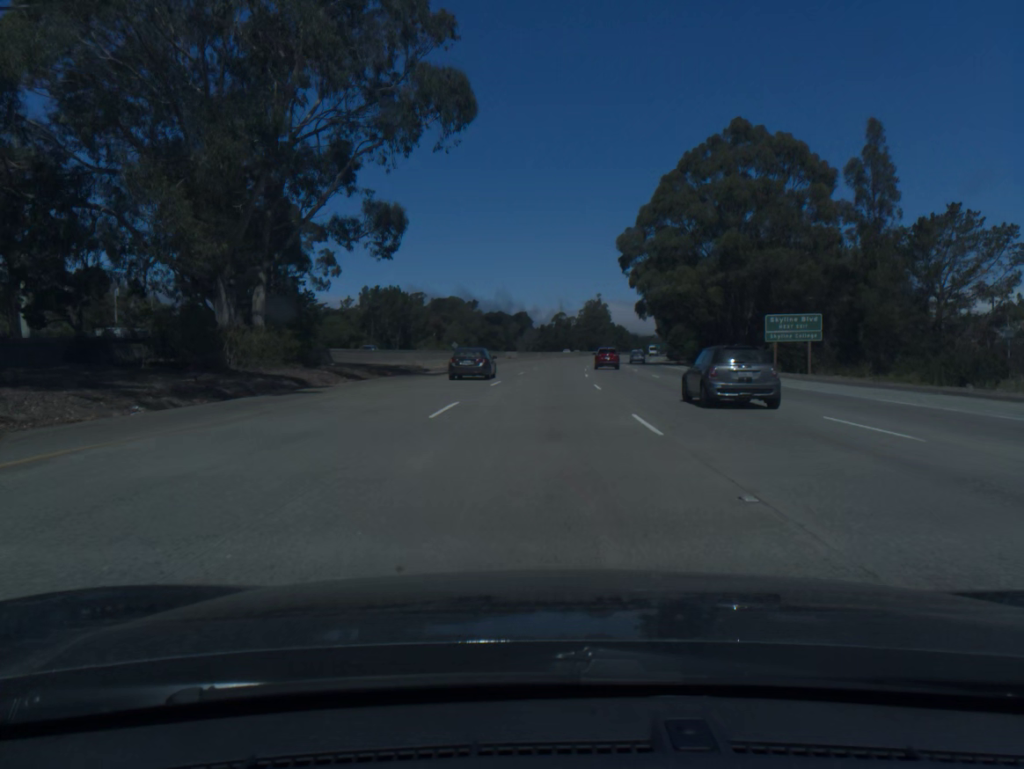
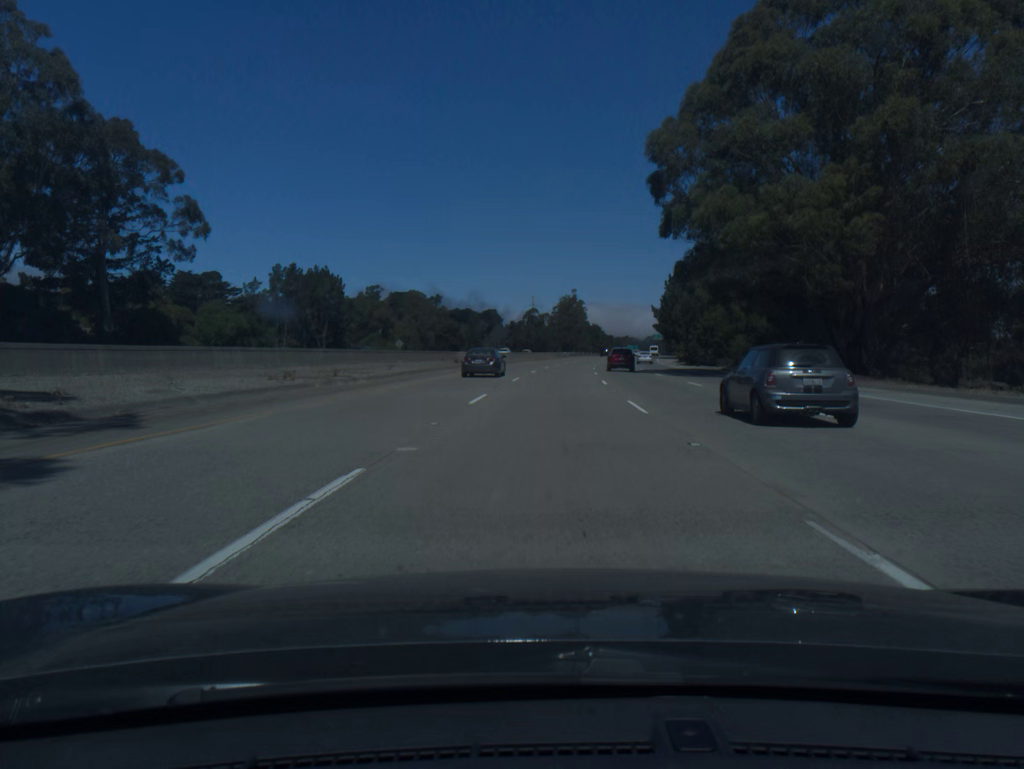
(+0.6, +40.0) m; +2°
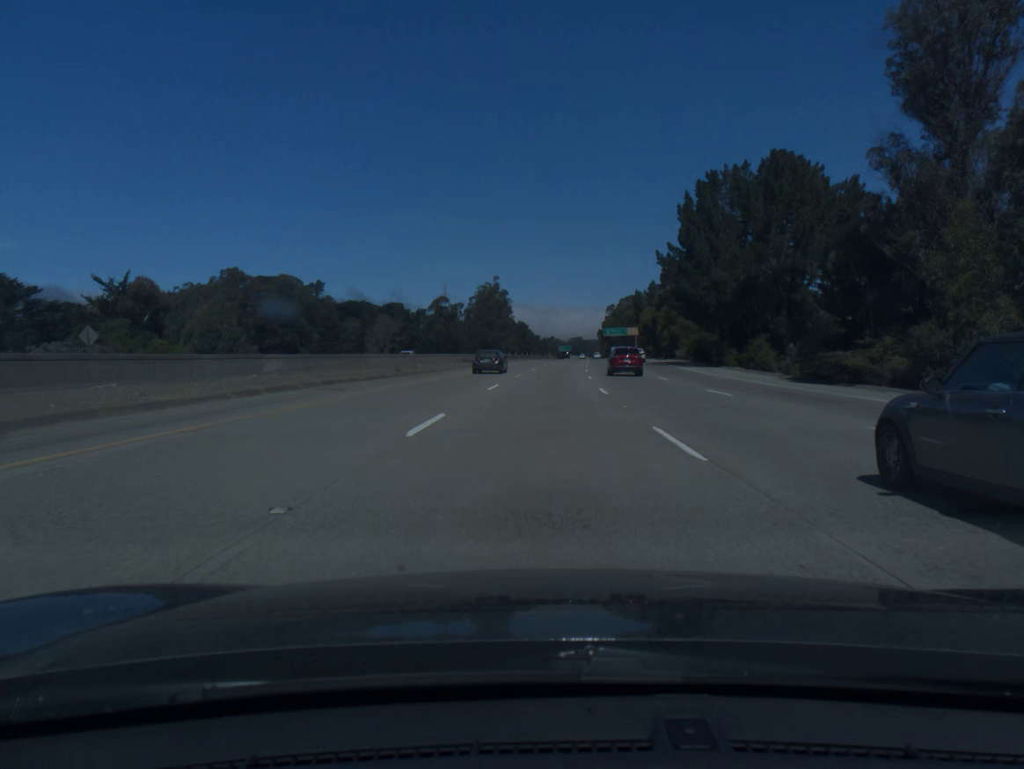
(+4.2, +79.8) m; +6°
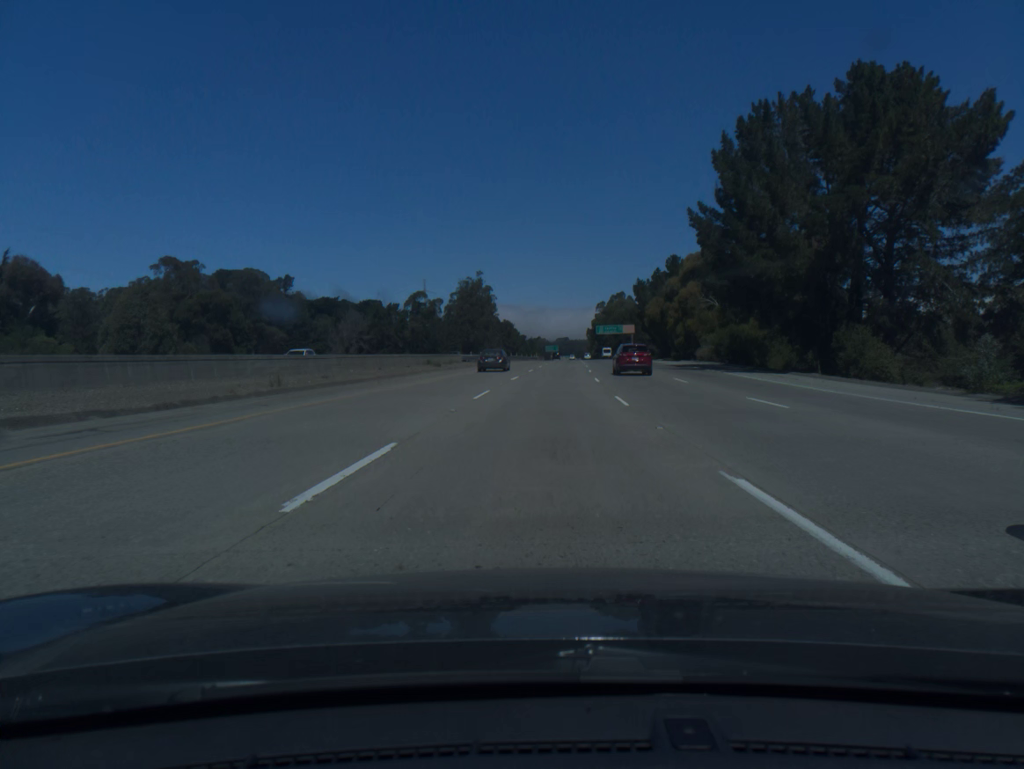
(+0.2, +20.0) m; +1°
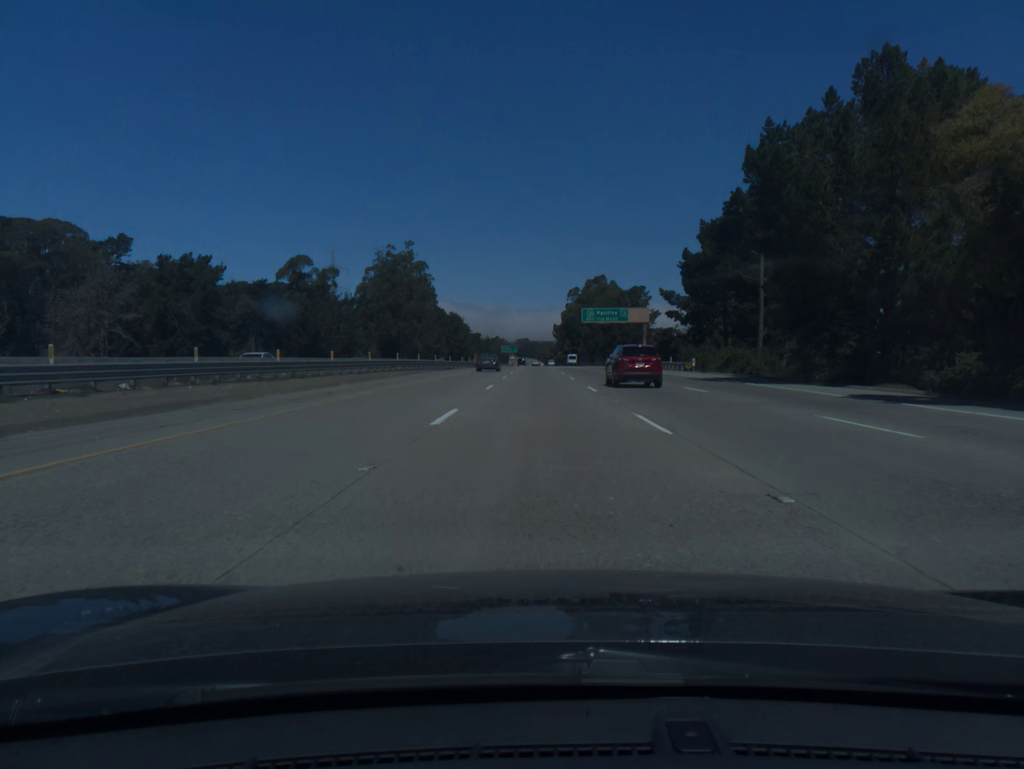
(+2.7, +80.0) m; +3°
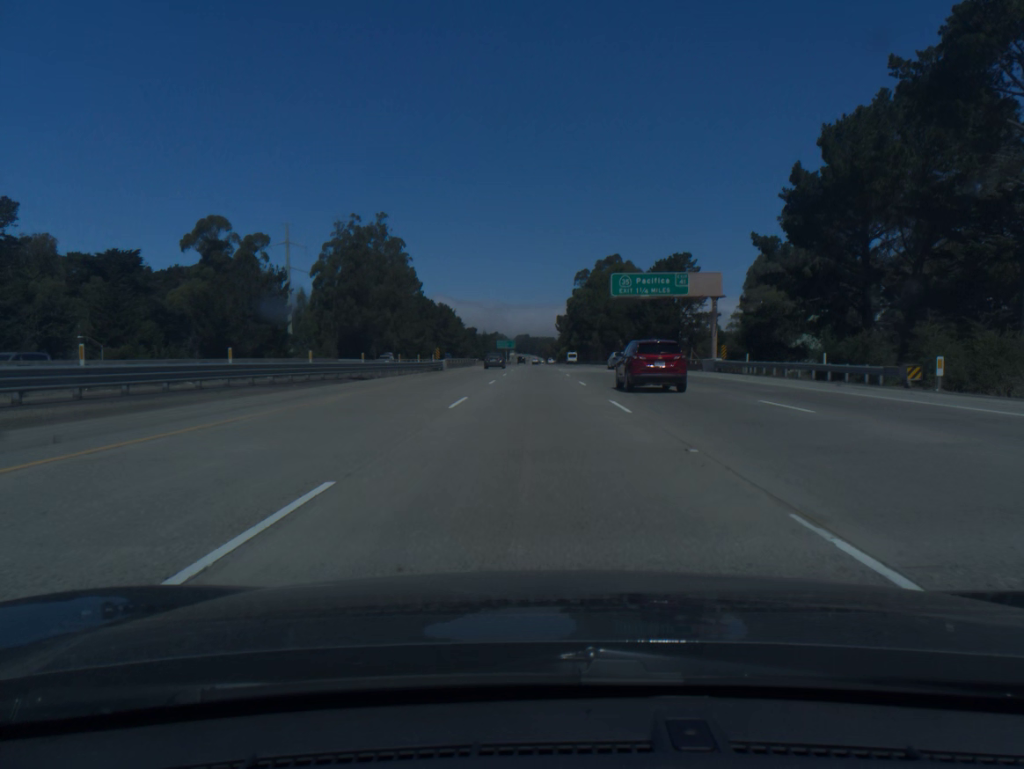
(0.0, +40.0) m; 0°
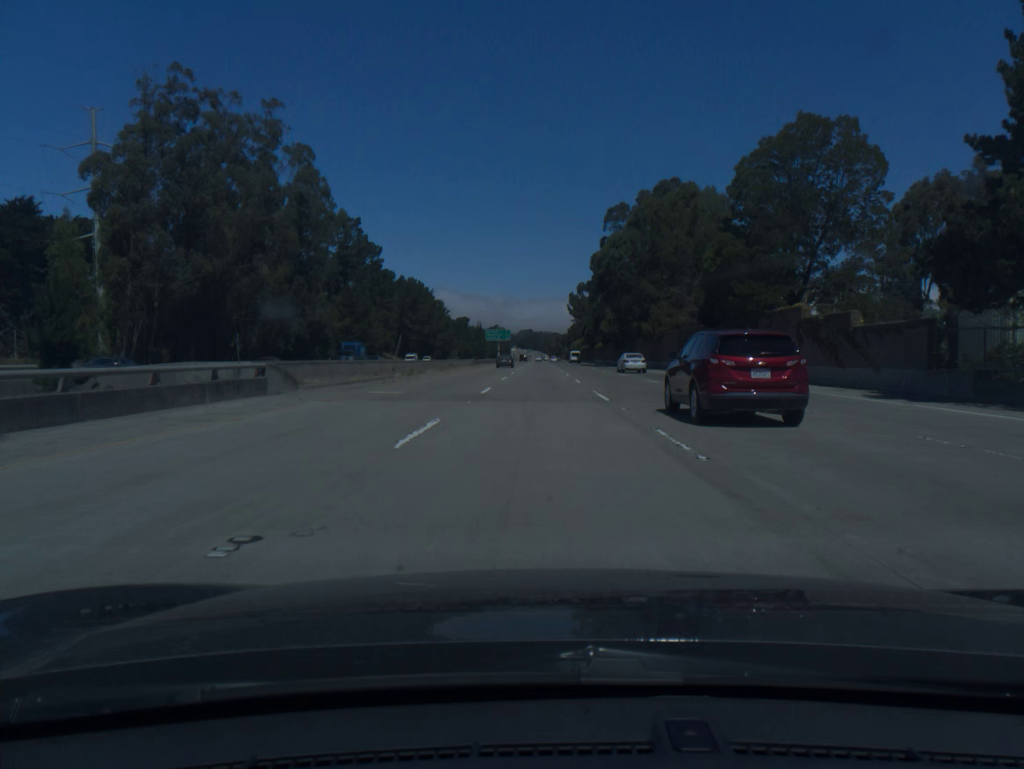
(-0.2, +80.4) m; 0°
